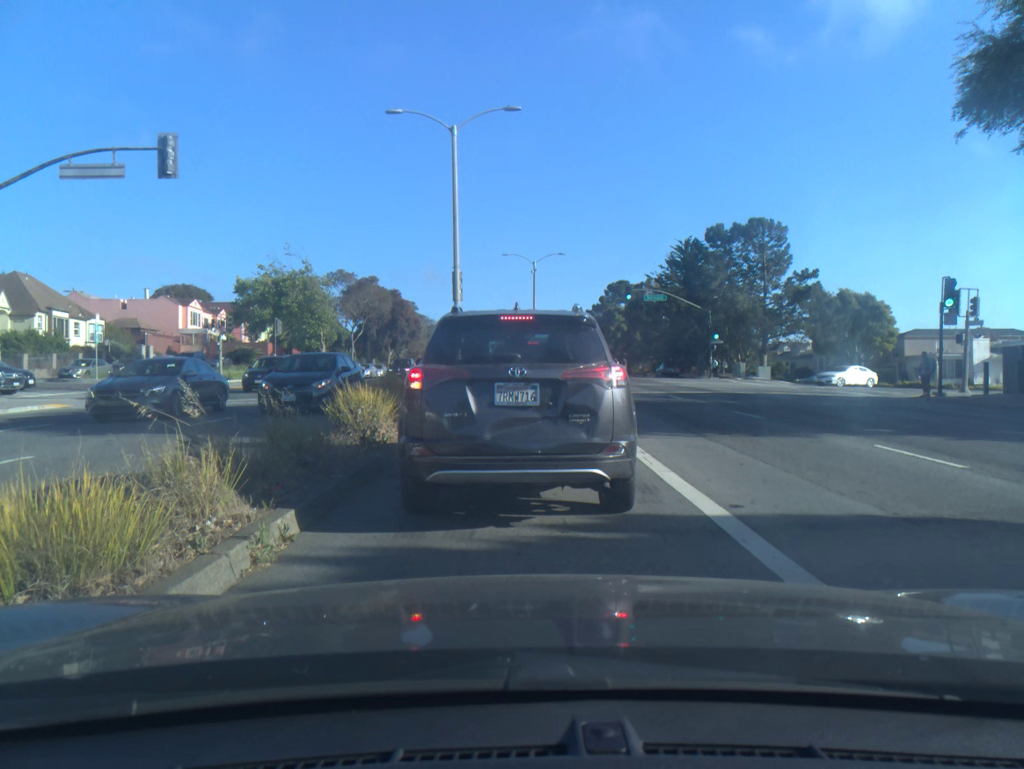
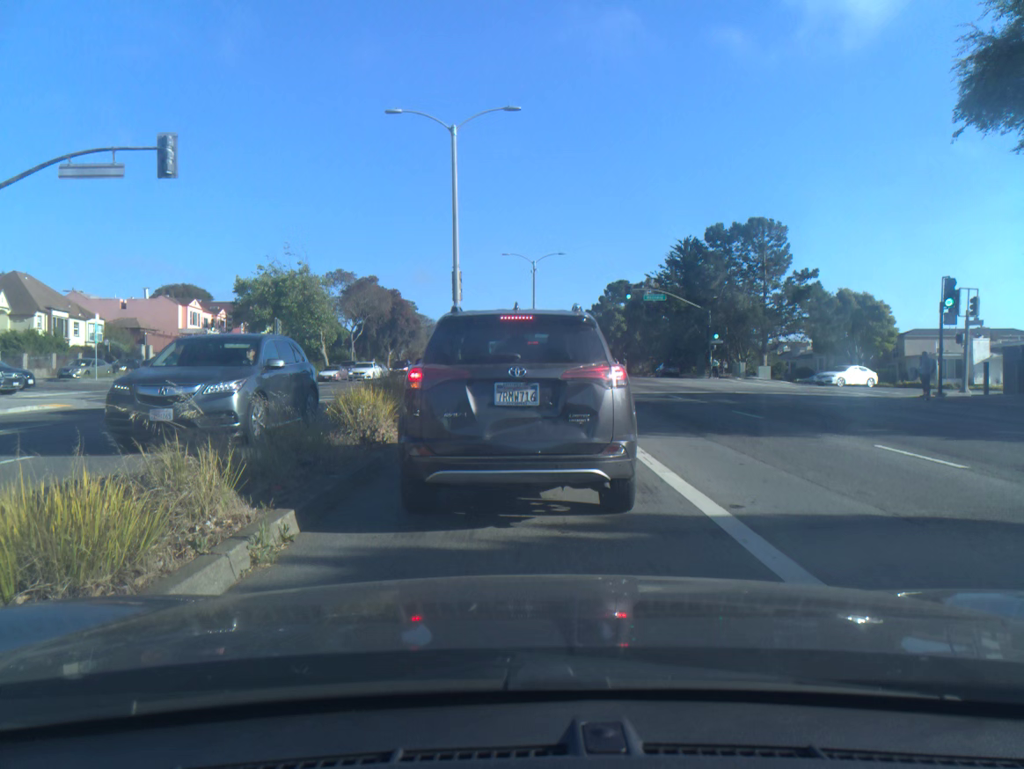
(0.0, 0.0) m; 0°
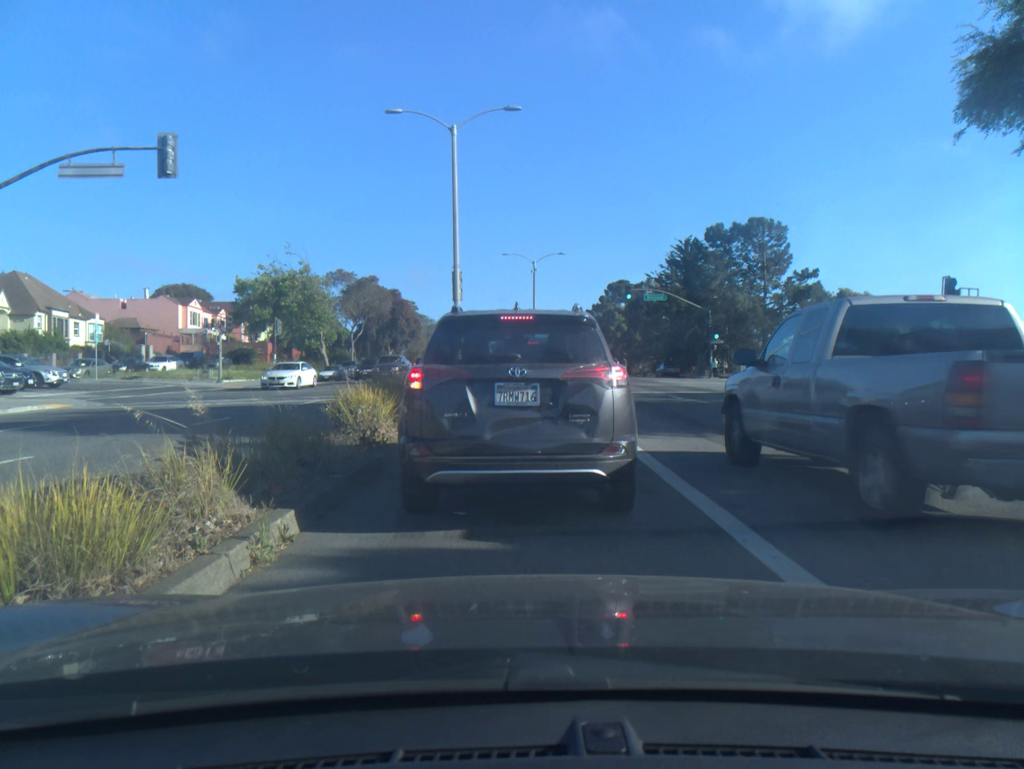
(0.0, 0.0) m; 0°
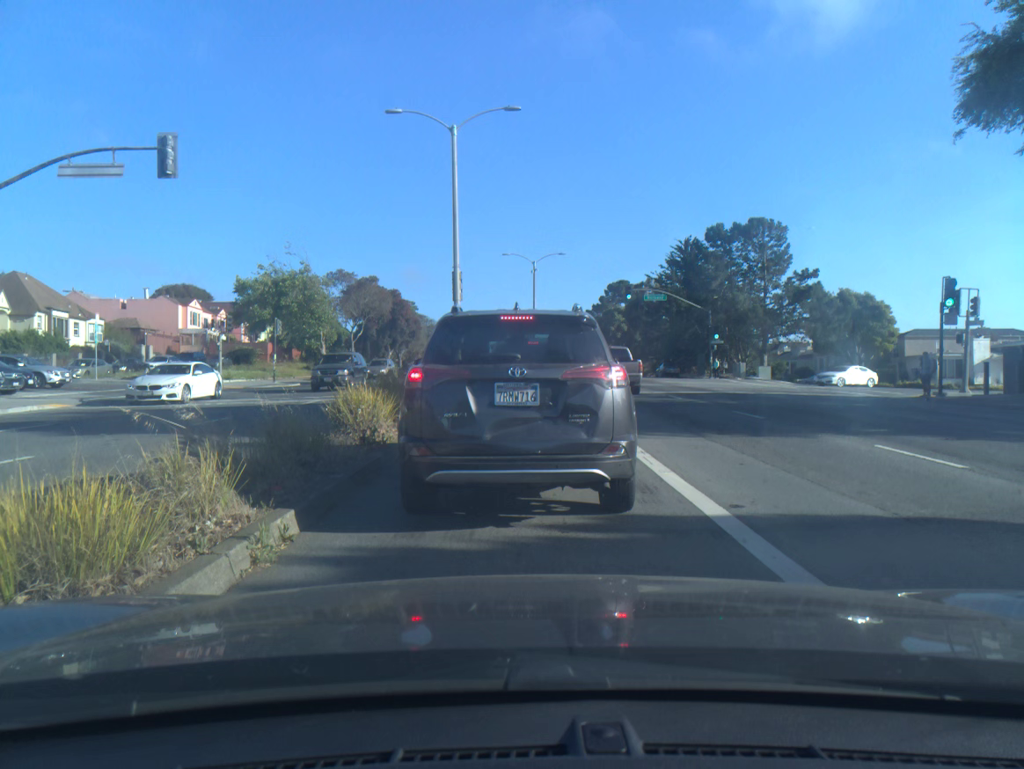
(0.0, 0.0) m; 0°
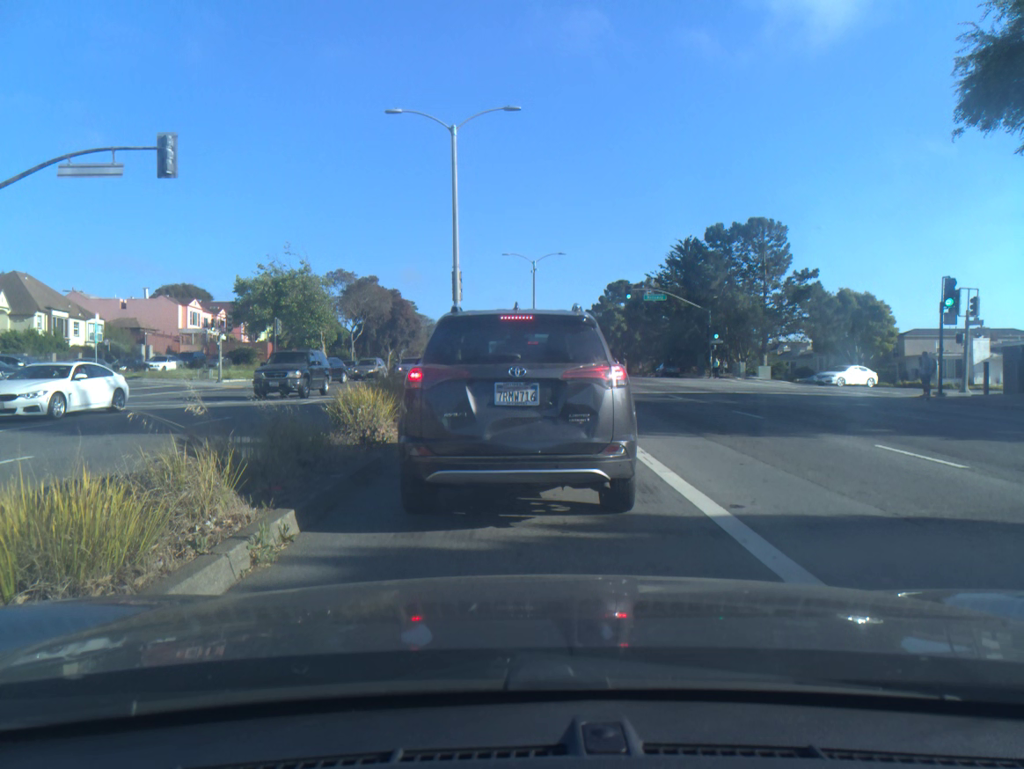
(0.0, 0.0) m; 0°
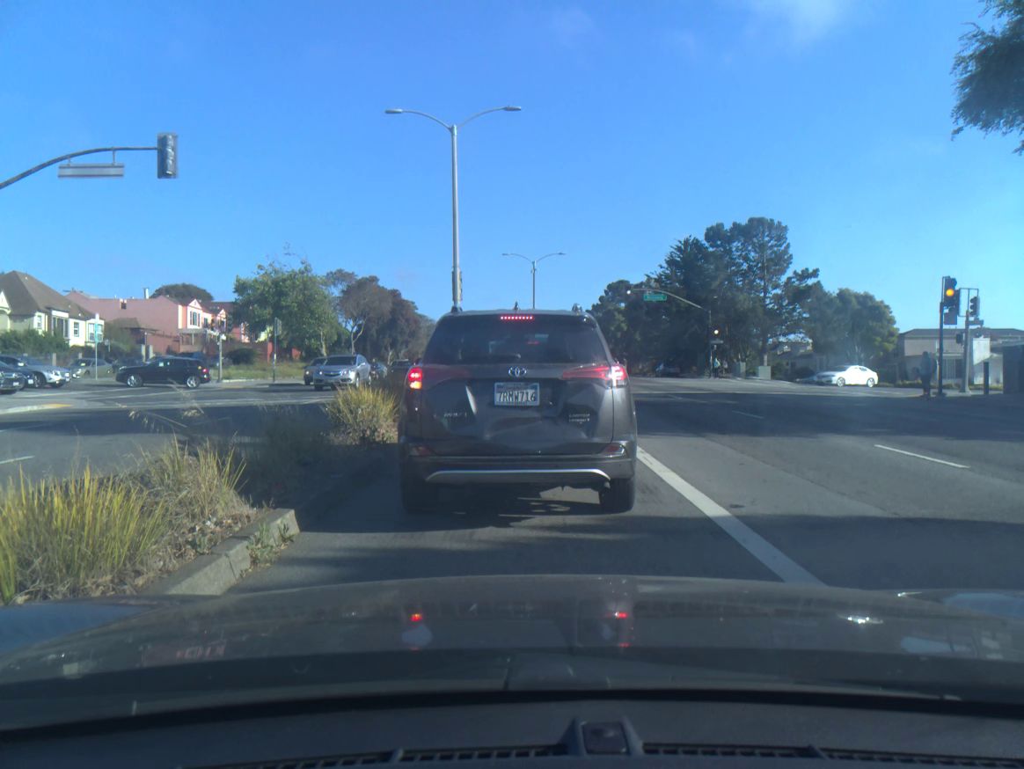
(0.0, 0.0) m; 0°
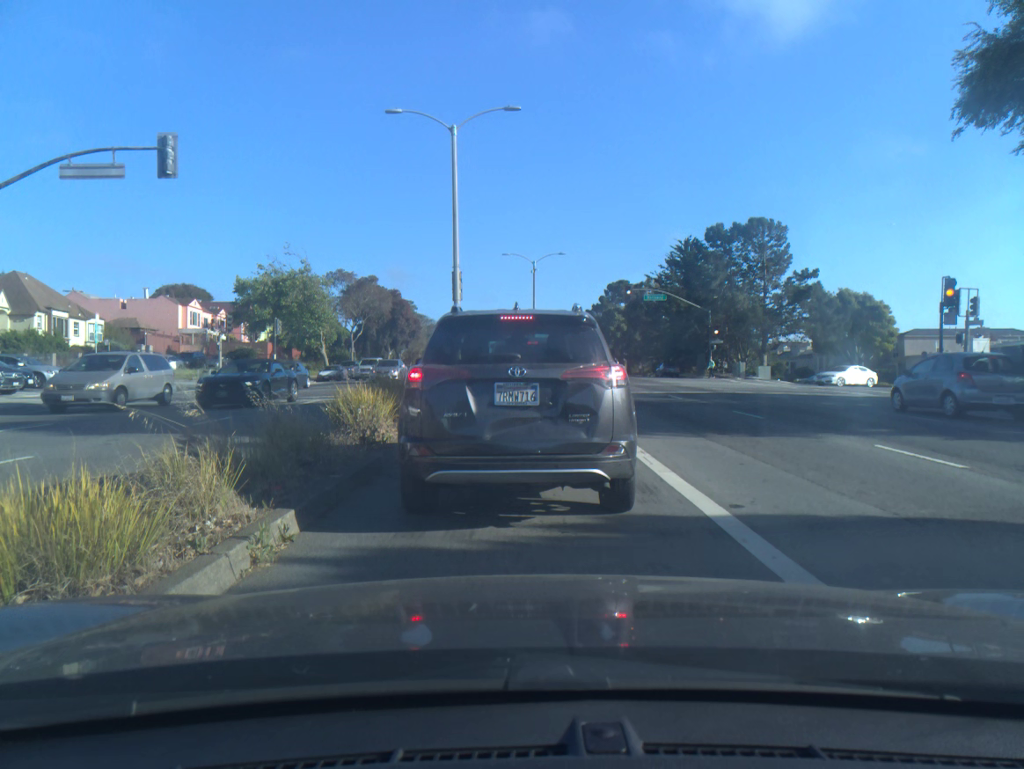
(0.0, 0.0) m; 0°
